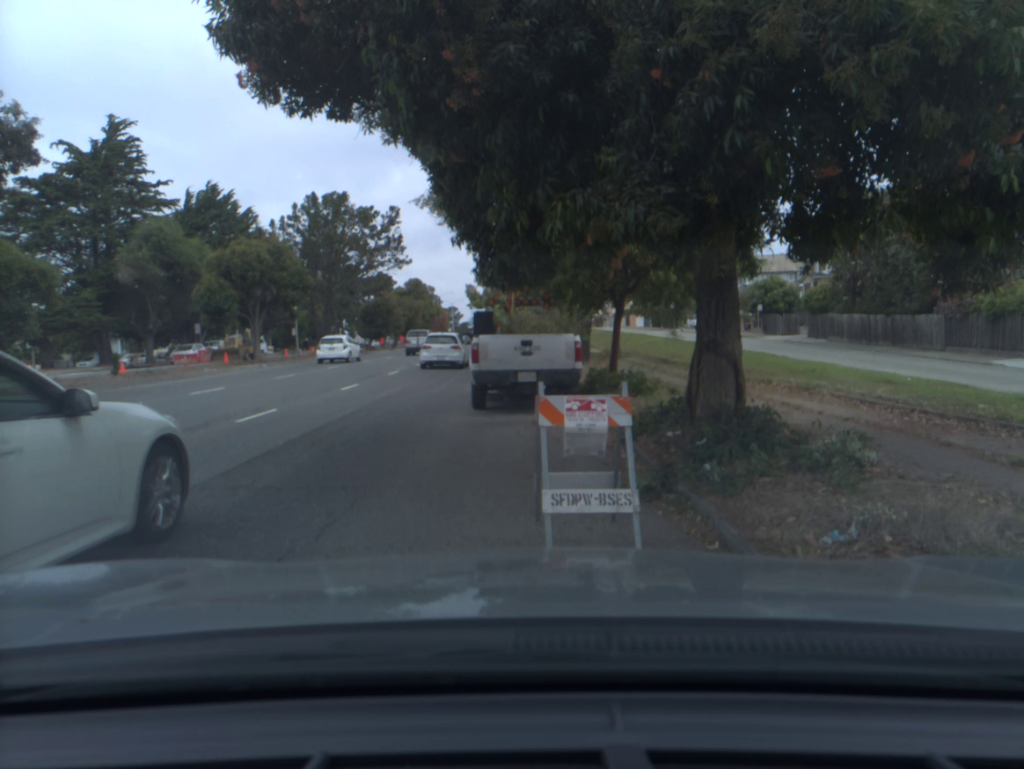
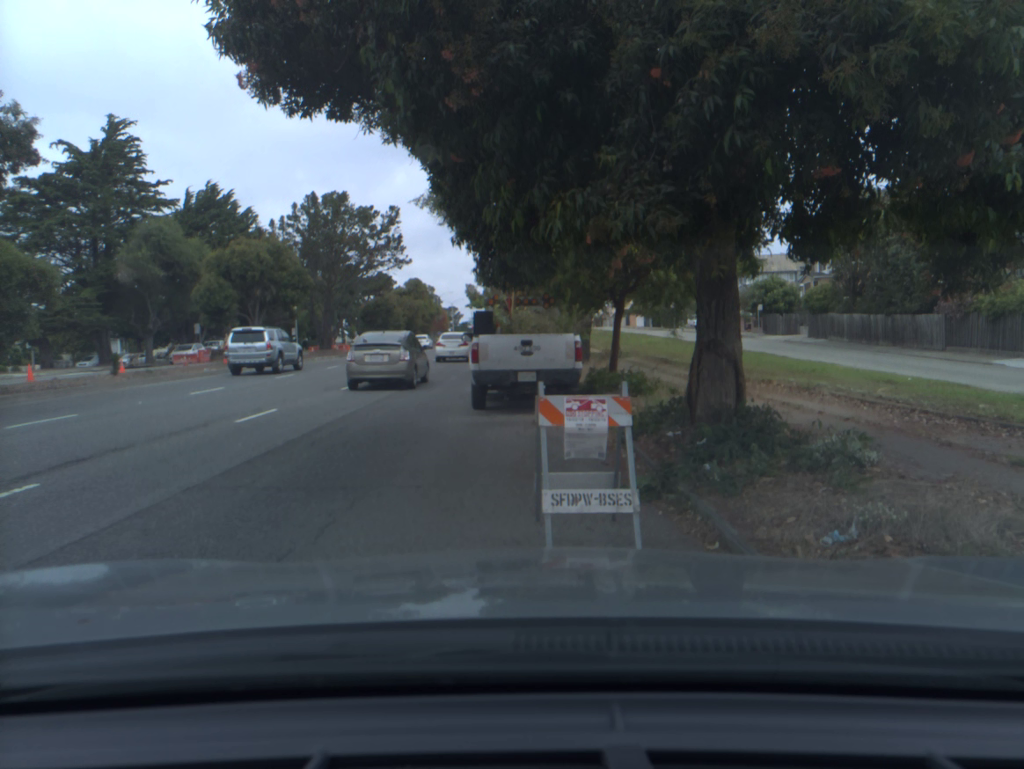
(0.0, 0.0) m; 0°
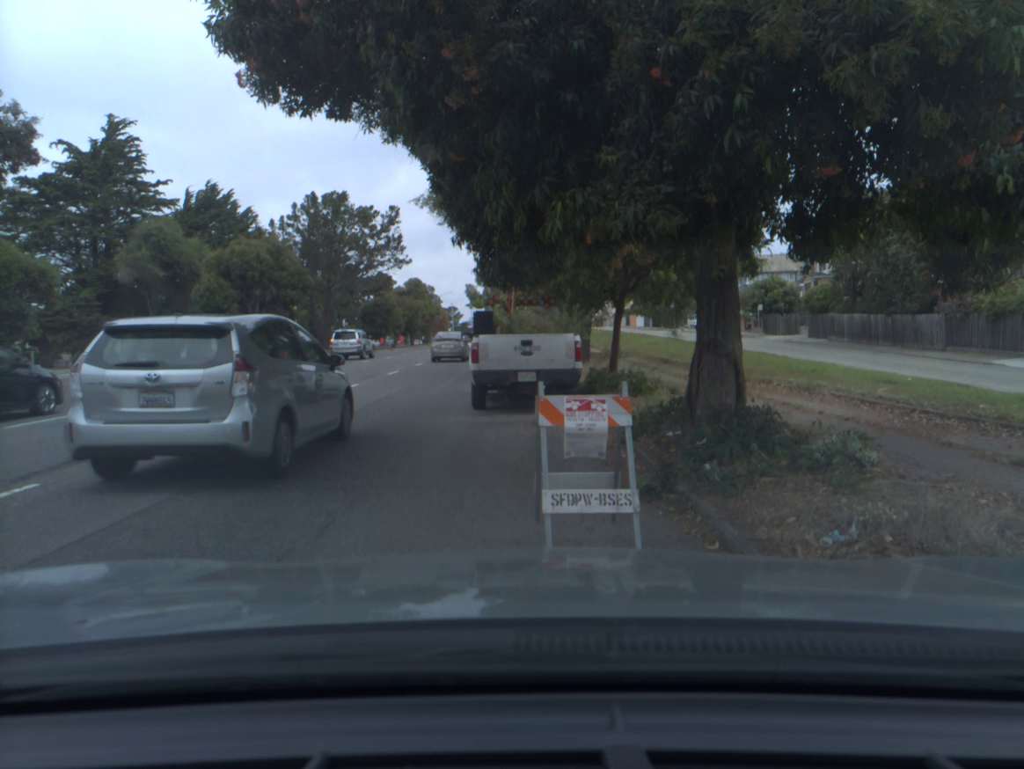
(0.0, 0.0) m; 0°
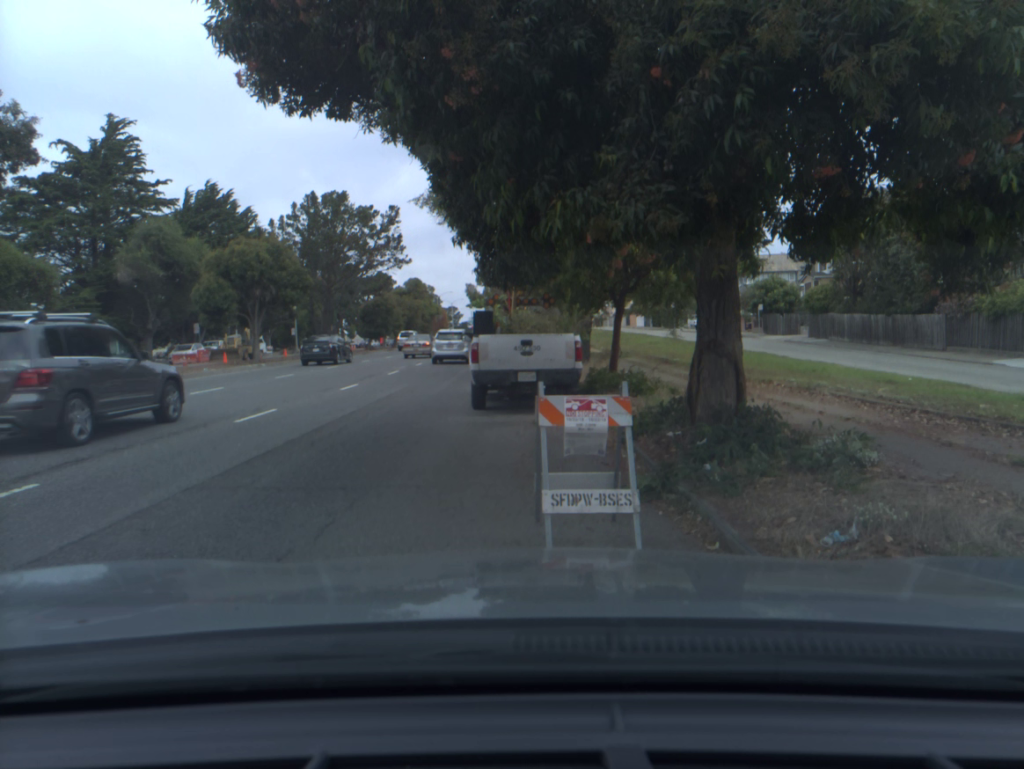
(0.0, 0.0) m; 0°
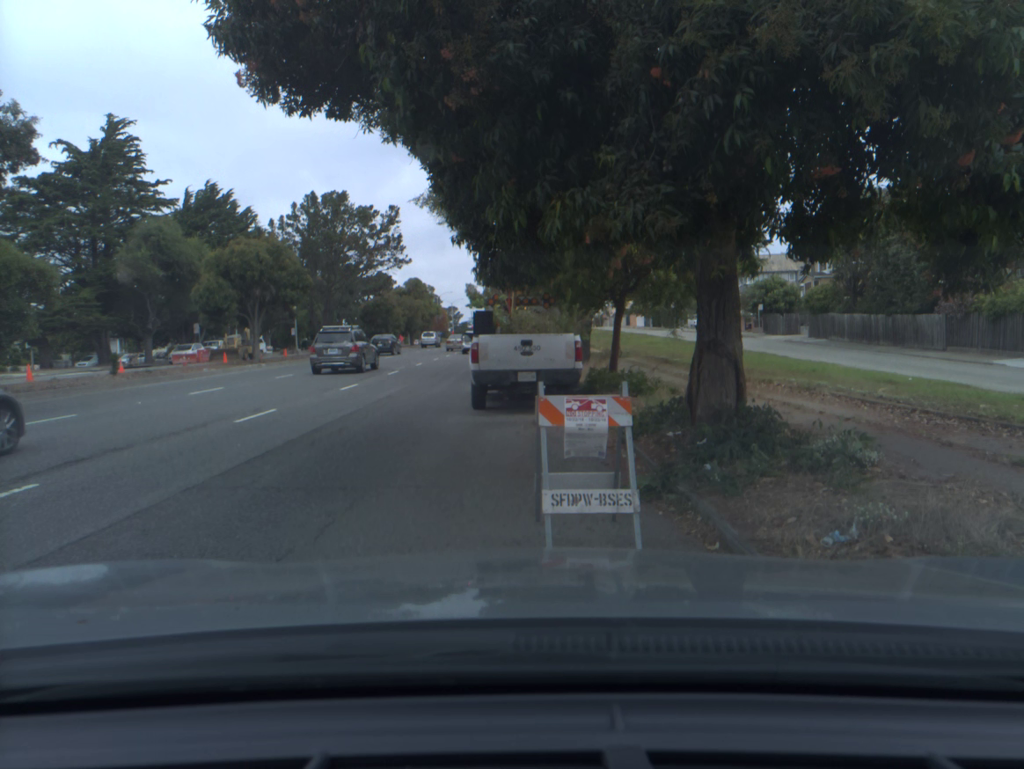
(0.0, 0.0) m; 0°
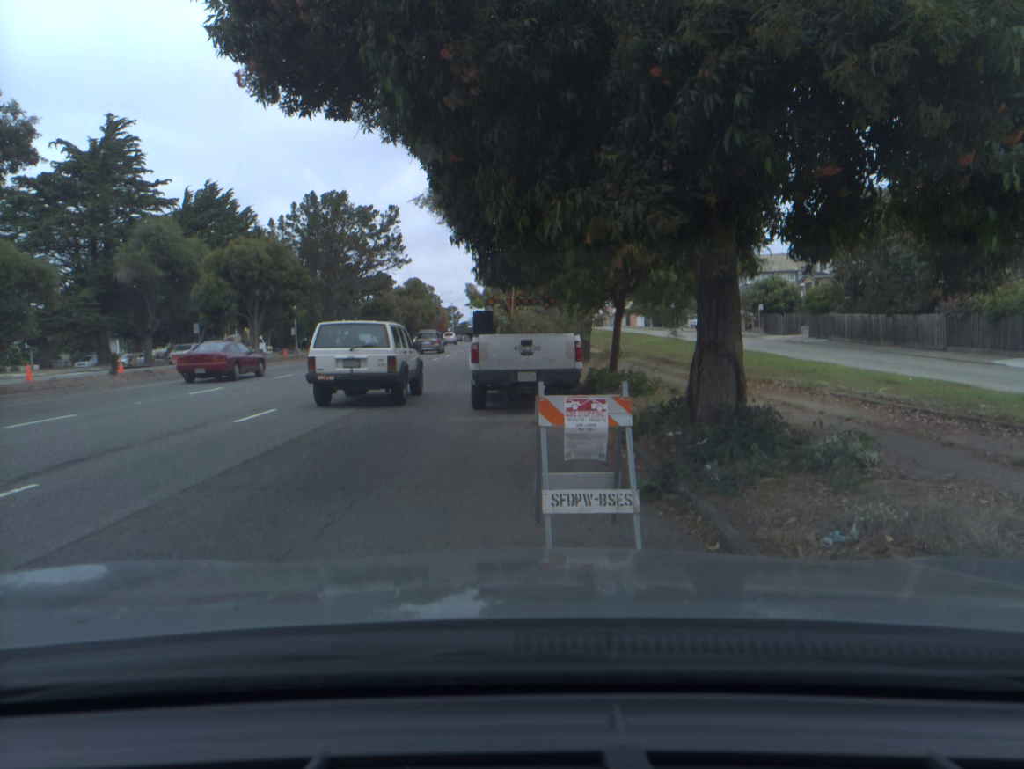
(0.0, 0.0) m; 0°
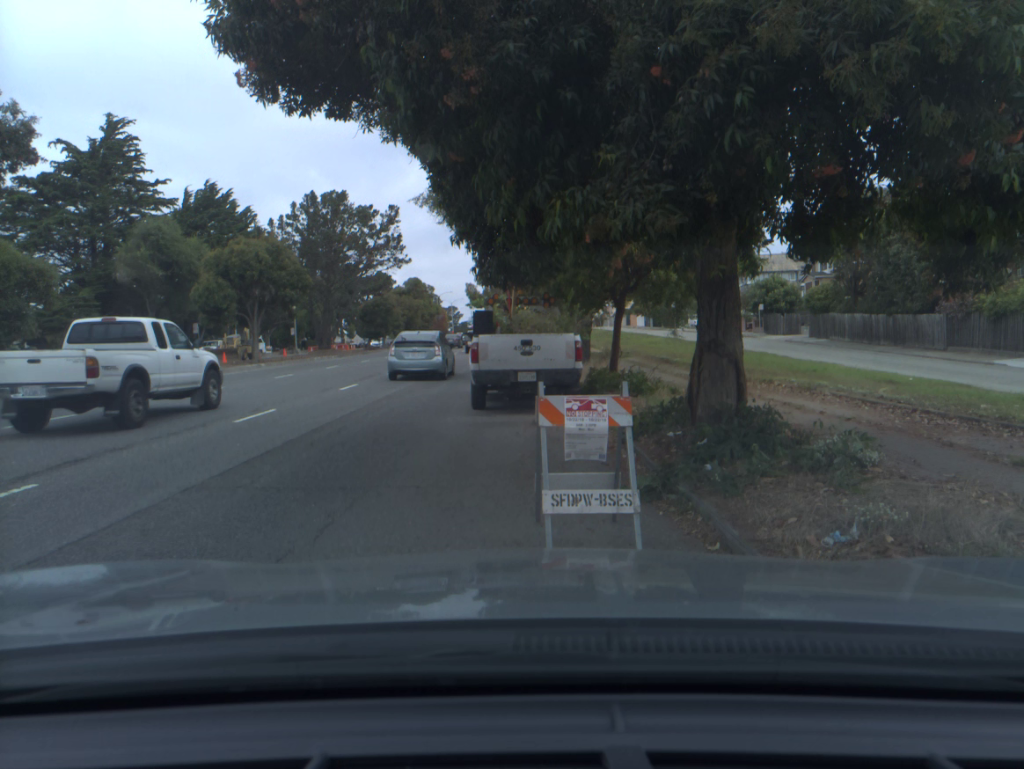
(0.0, 0.0) m; 0°
